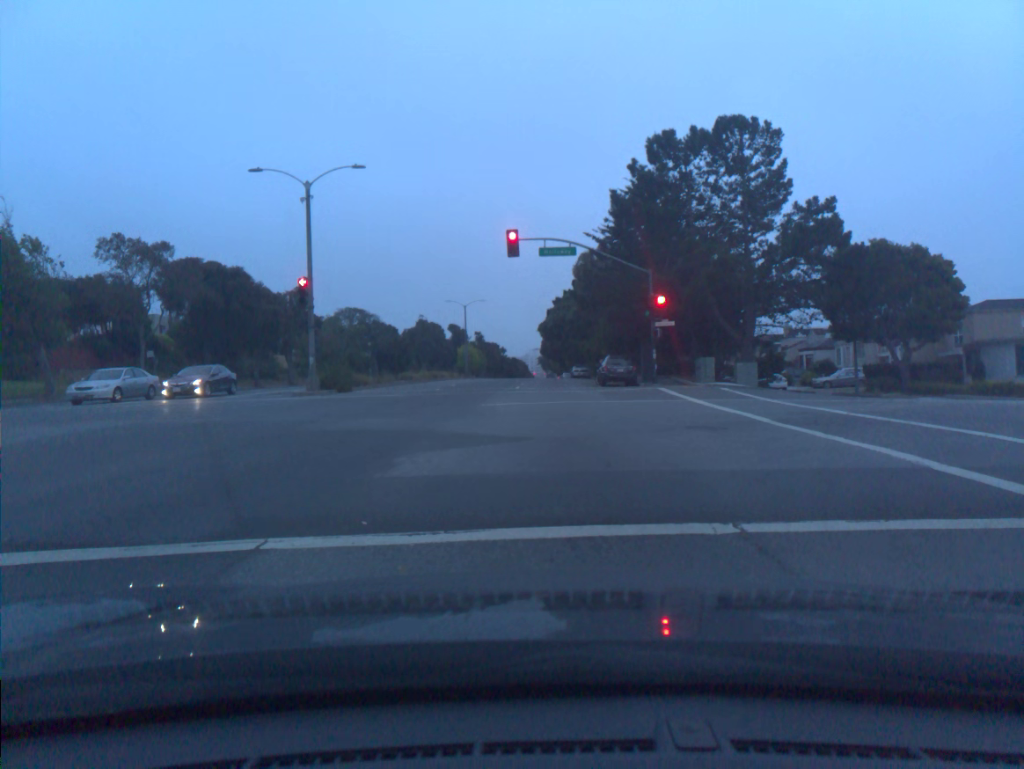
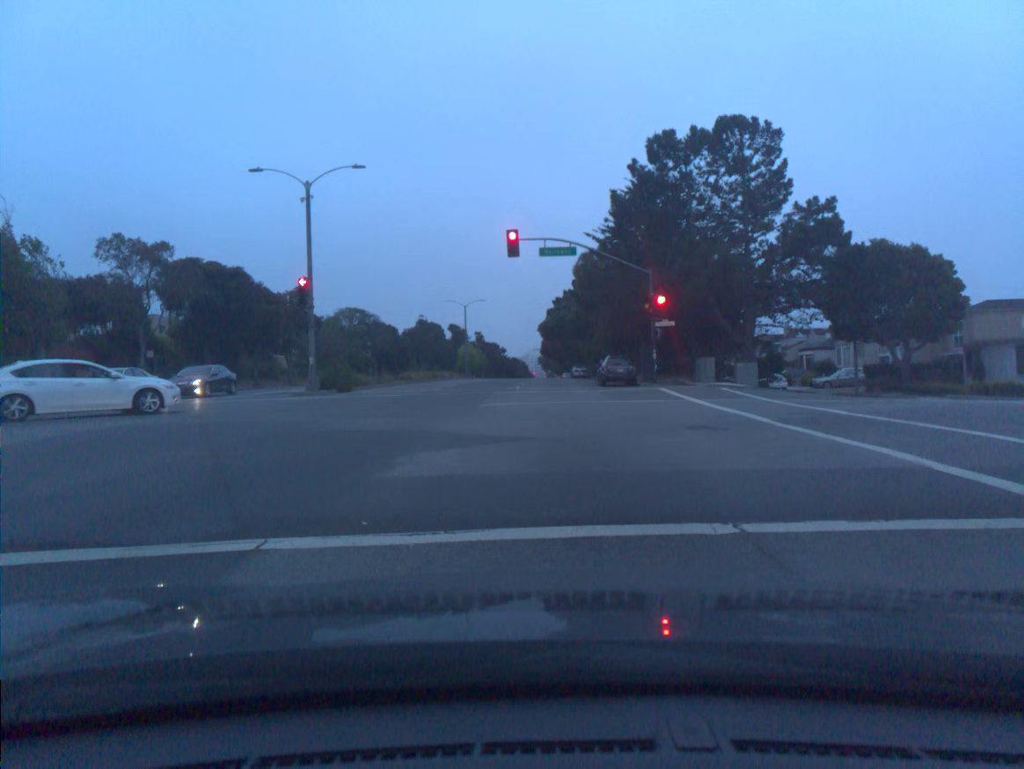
(0.0, 0.0) m; 0°
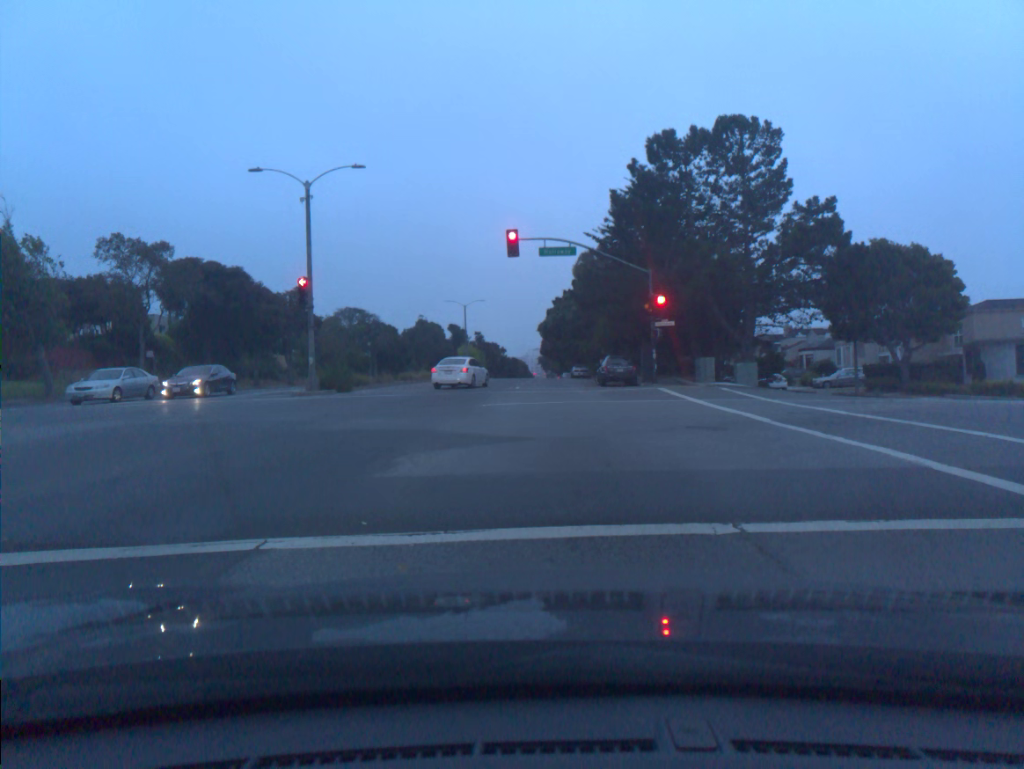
(0.0, 0.0) m; 0°
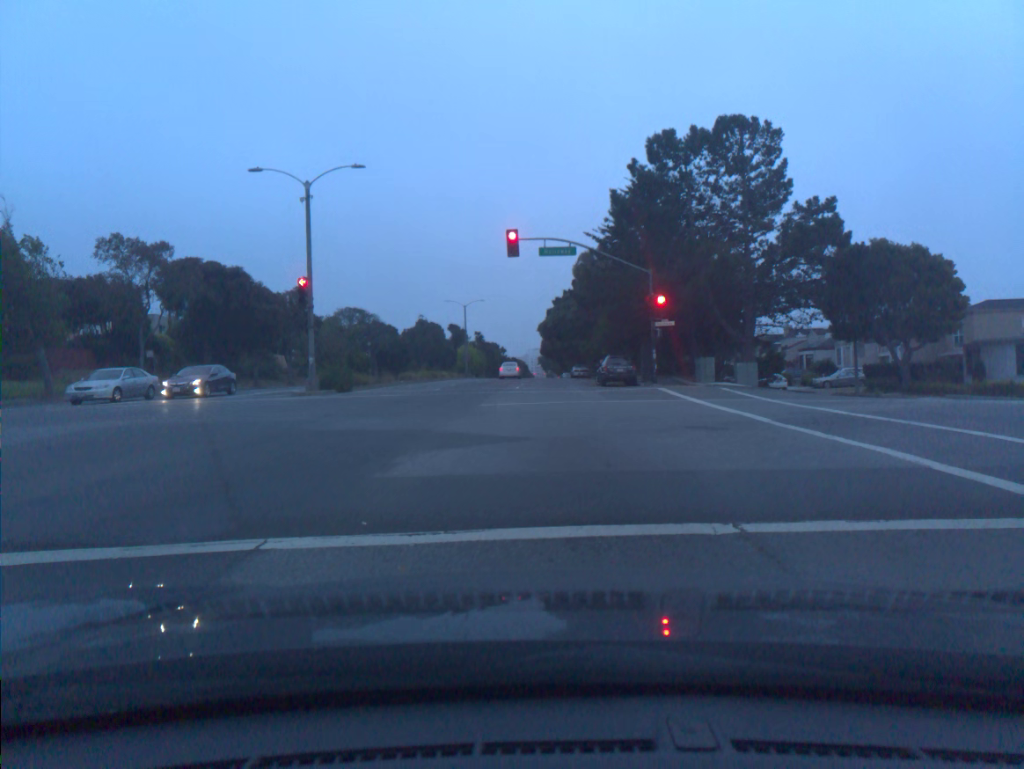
(-0.1, 0.0) m; 0°
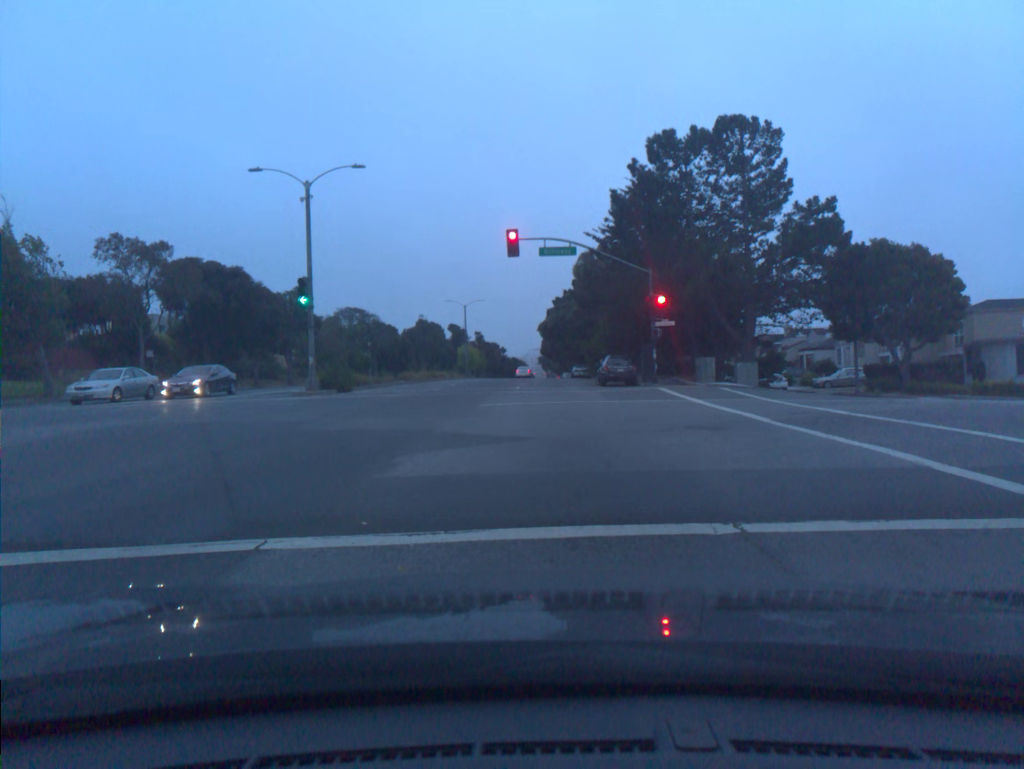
(0.0, 0.0) m; 0°
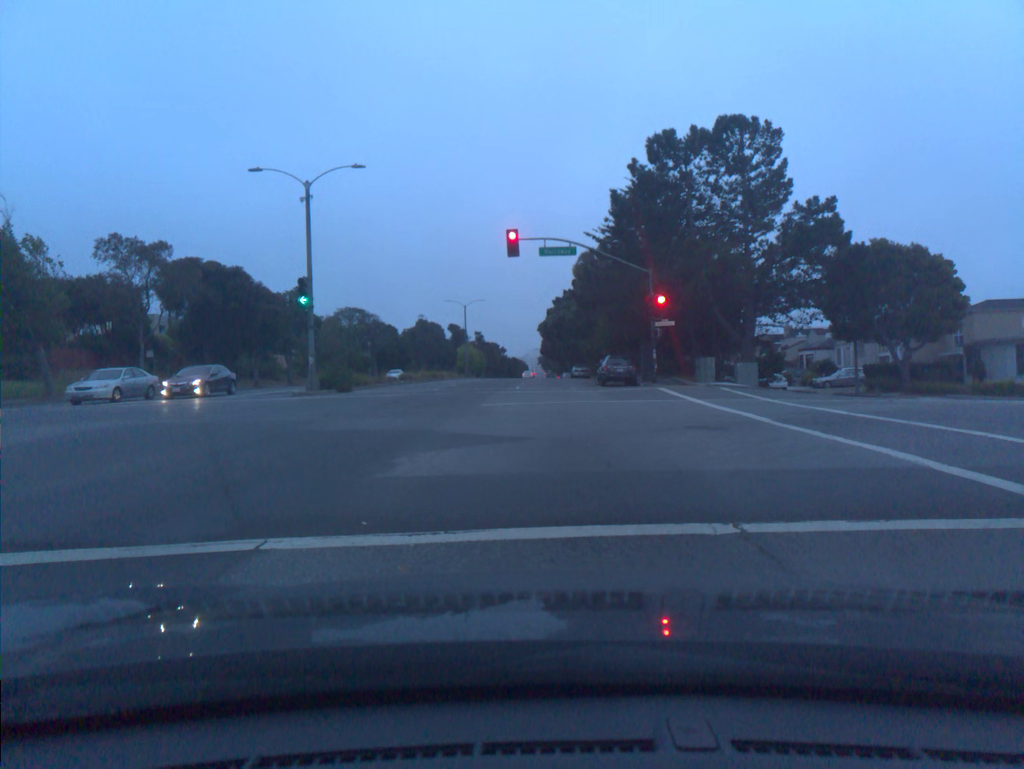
(0.0, 0.0) m; 0°
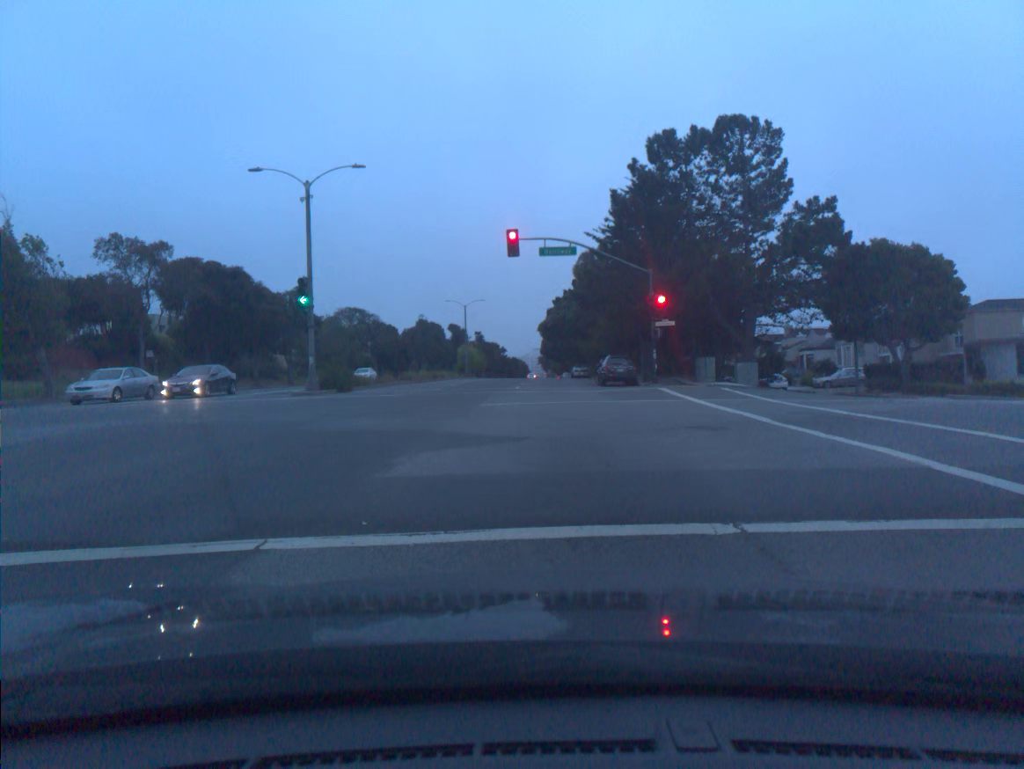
(0.0, 0.0) m; 0°
